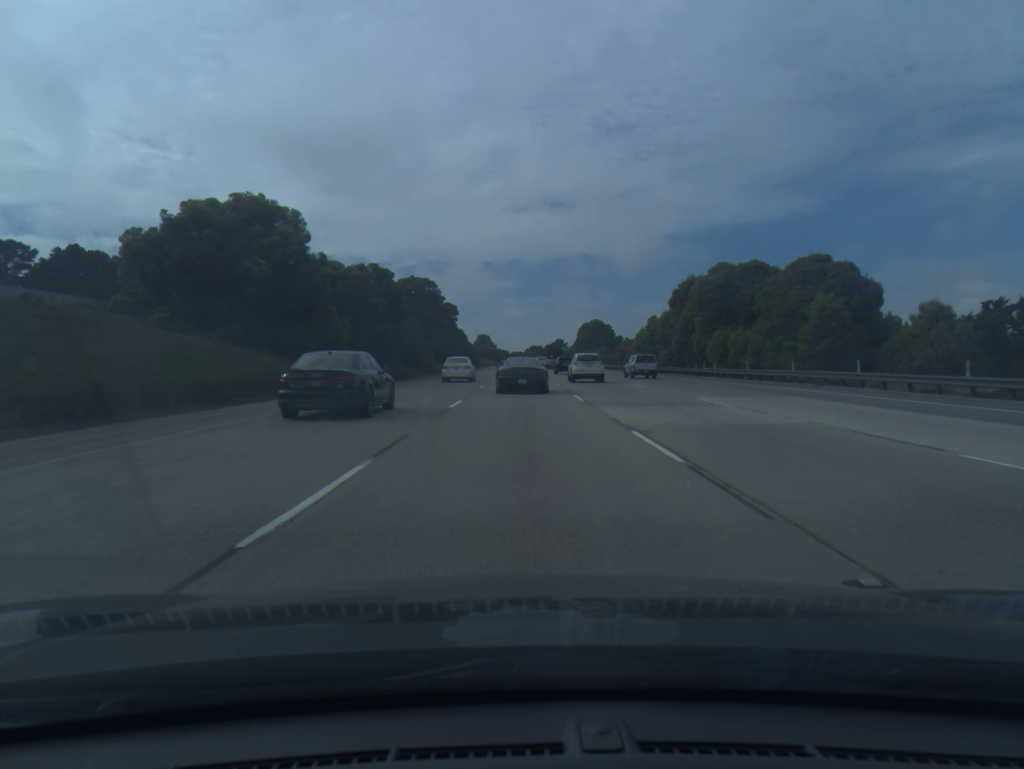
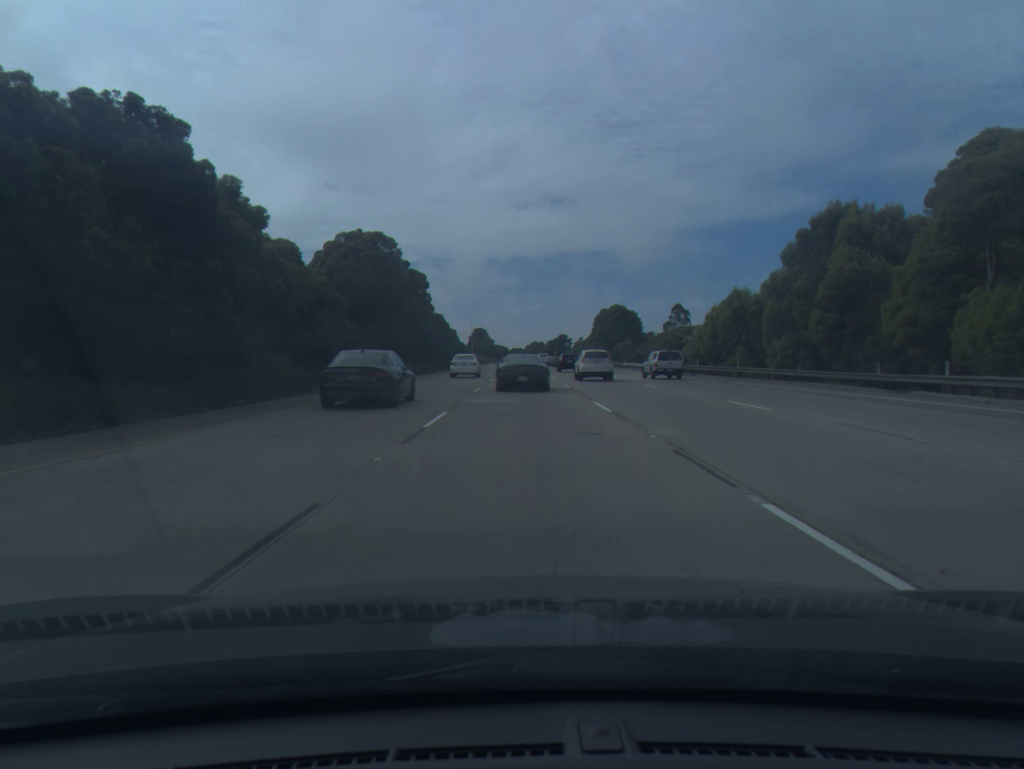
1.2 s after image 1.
(0.0, +35.4) m; 0°
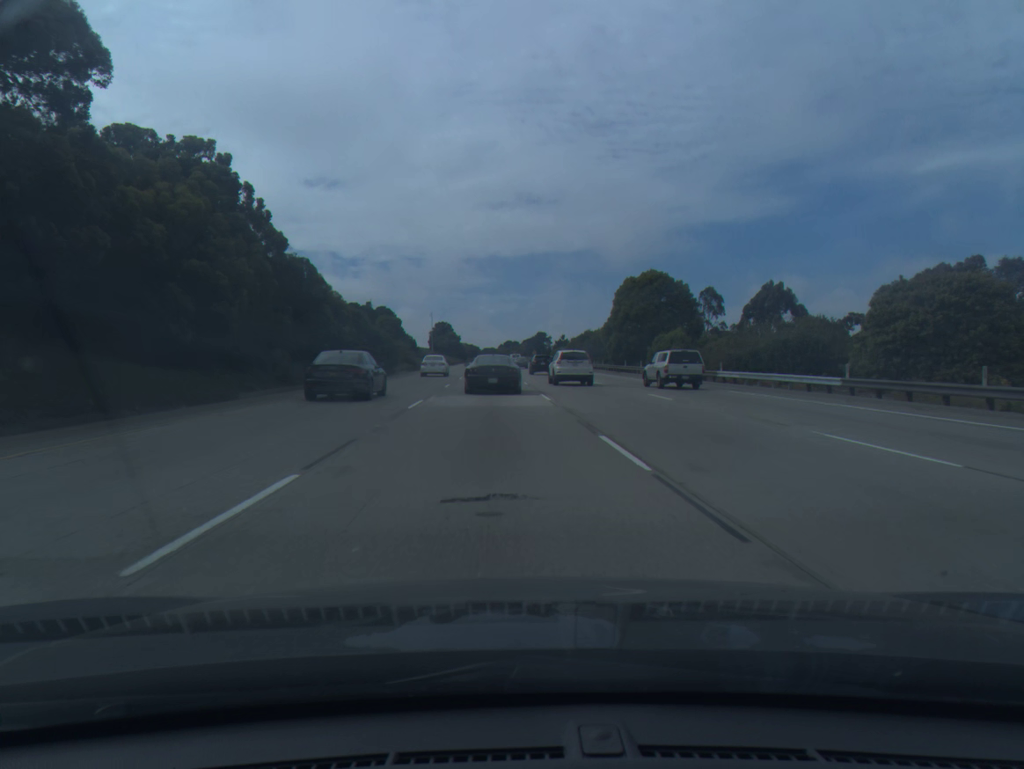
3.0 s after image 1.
(+0.5, +53.1) m; +2°
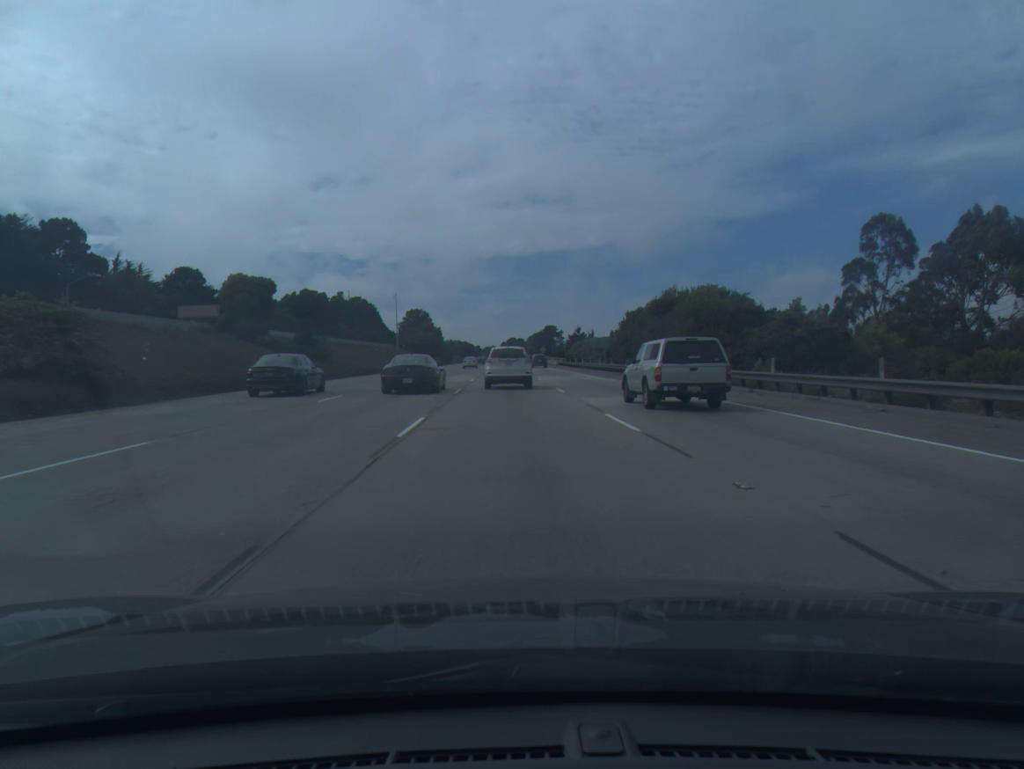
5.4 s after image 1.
(+1.1, +69.5) m; 0°
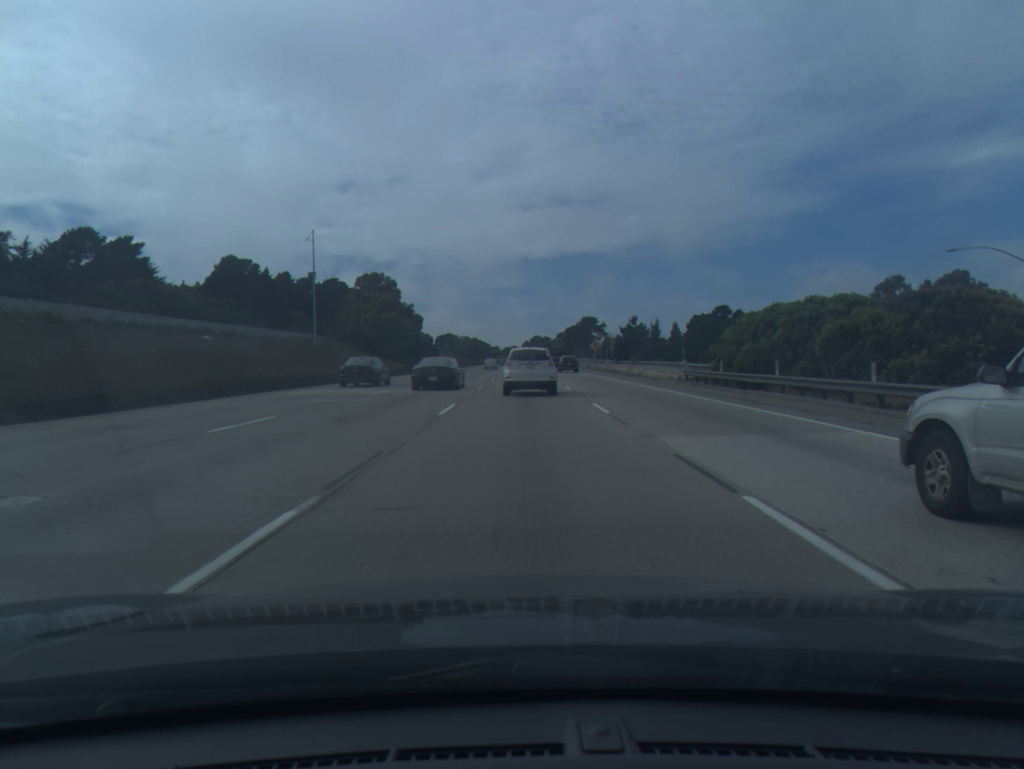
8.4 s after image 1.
(-1.8, +82.6) m; -2°
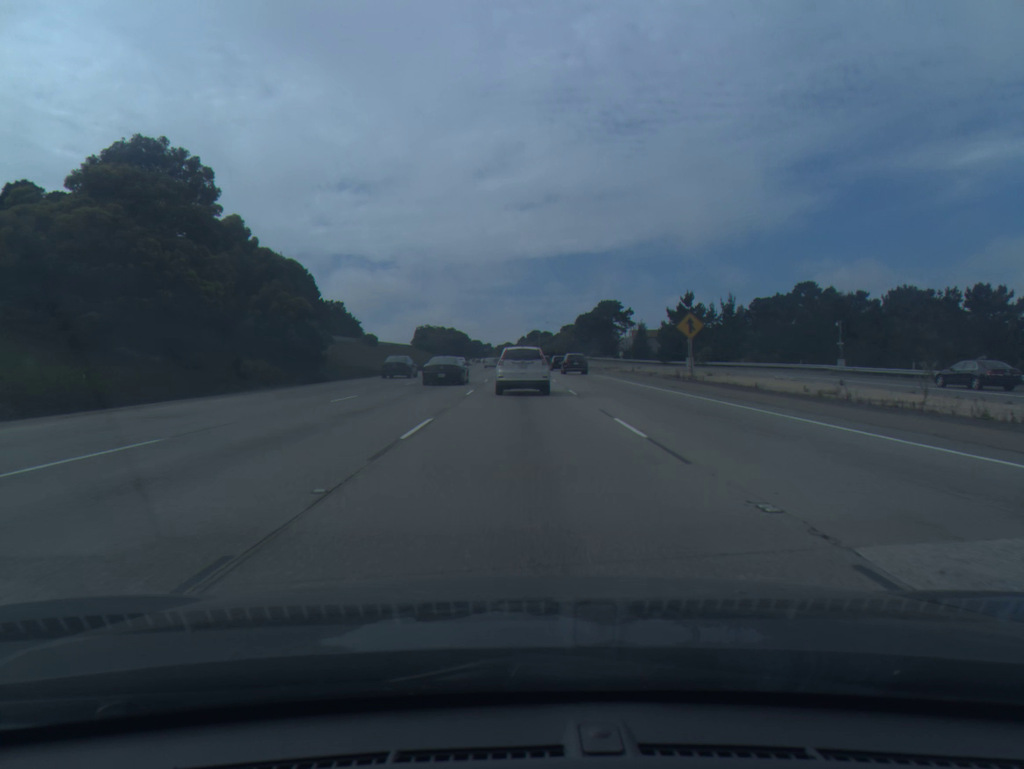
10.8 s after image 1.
(+0.3, +63.8) m; 0°
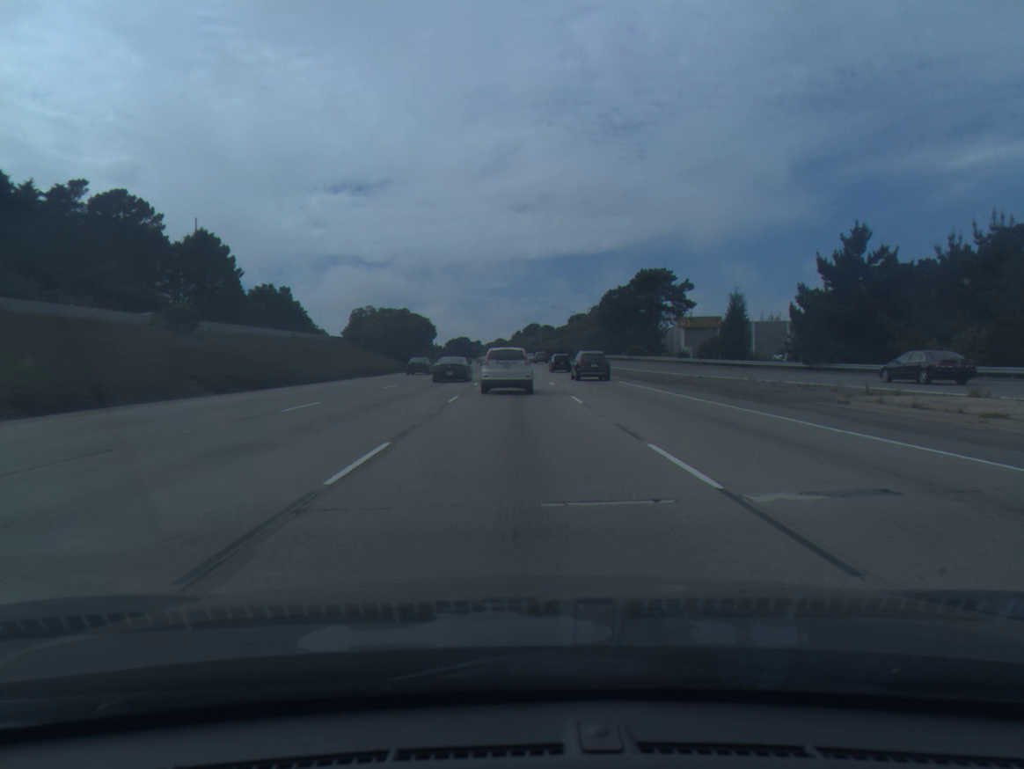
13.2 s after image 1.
(0.0, +62.7) m; 0°
